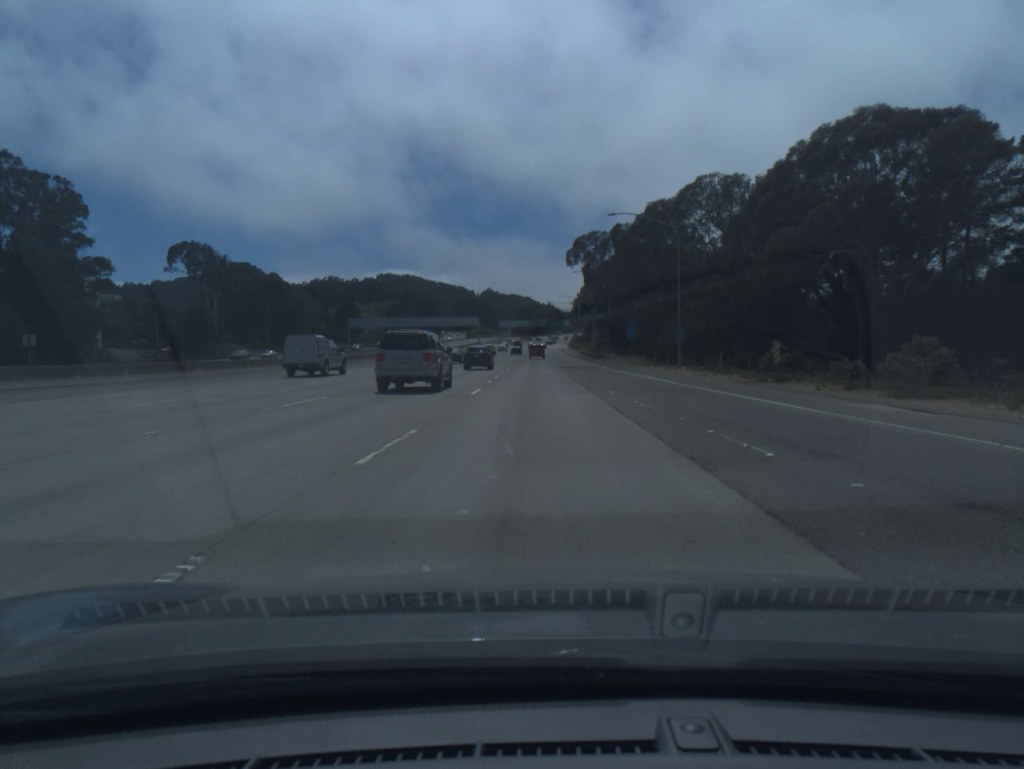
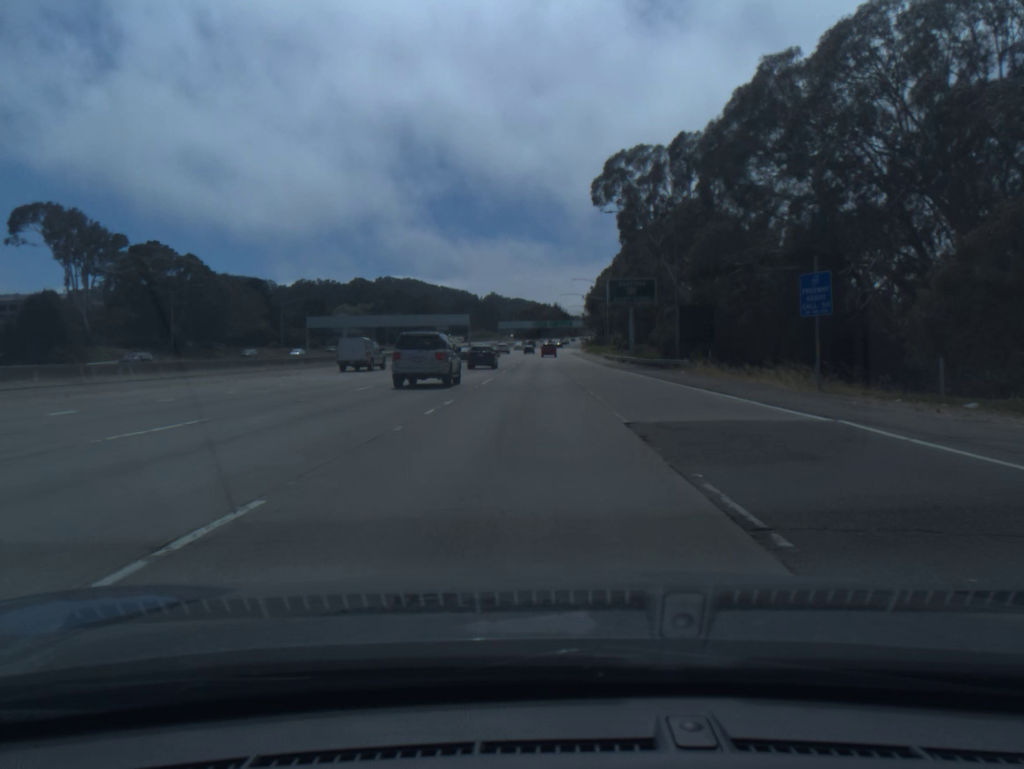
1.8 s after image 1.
(0.0, +50.1) m; 0°
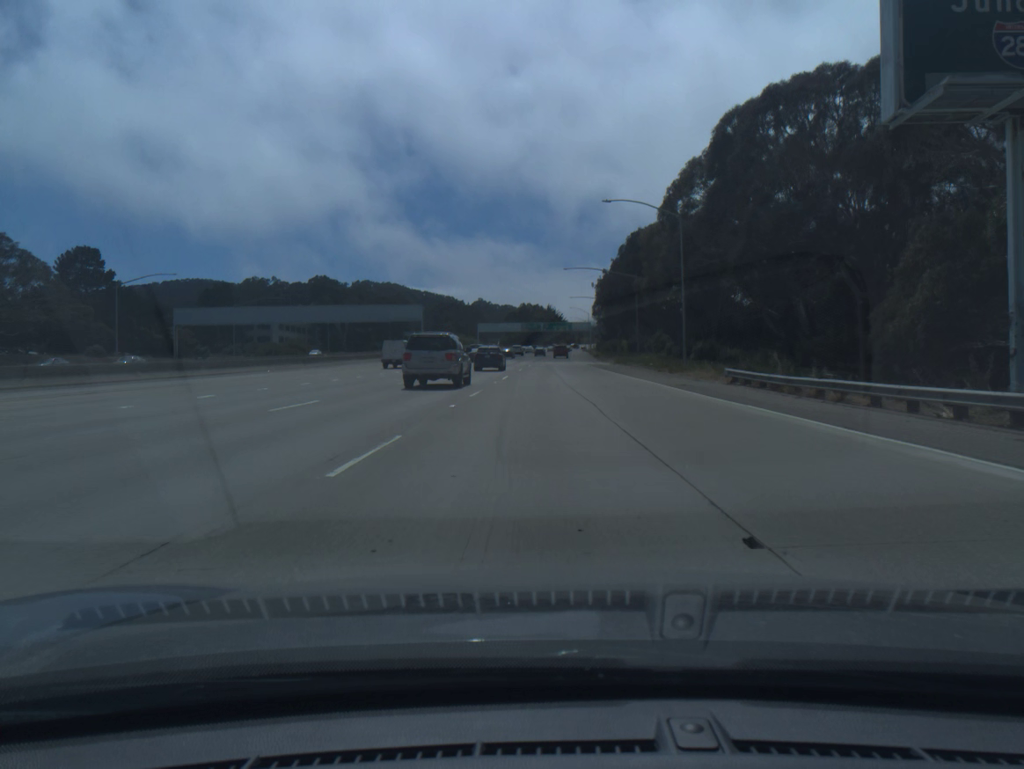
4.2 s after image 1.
(-0.1, +67.1) m; +1°
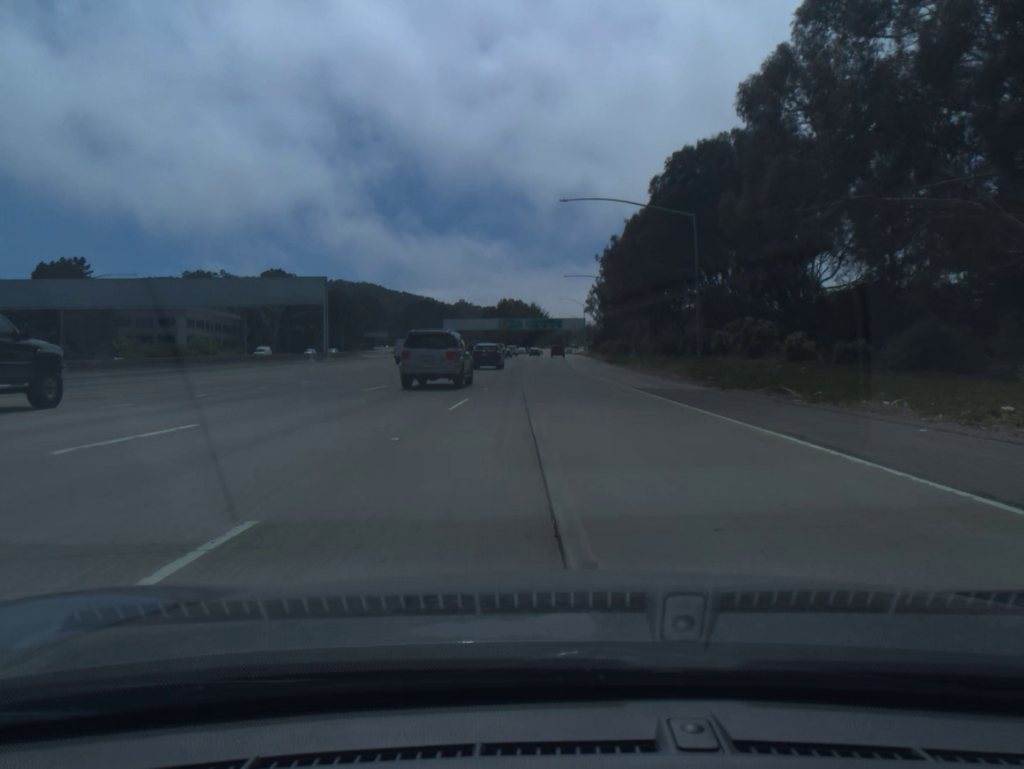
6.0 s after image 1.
(+0.6, +50.4) m; +1°
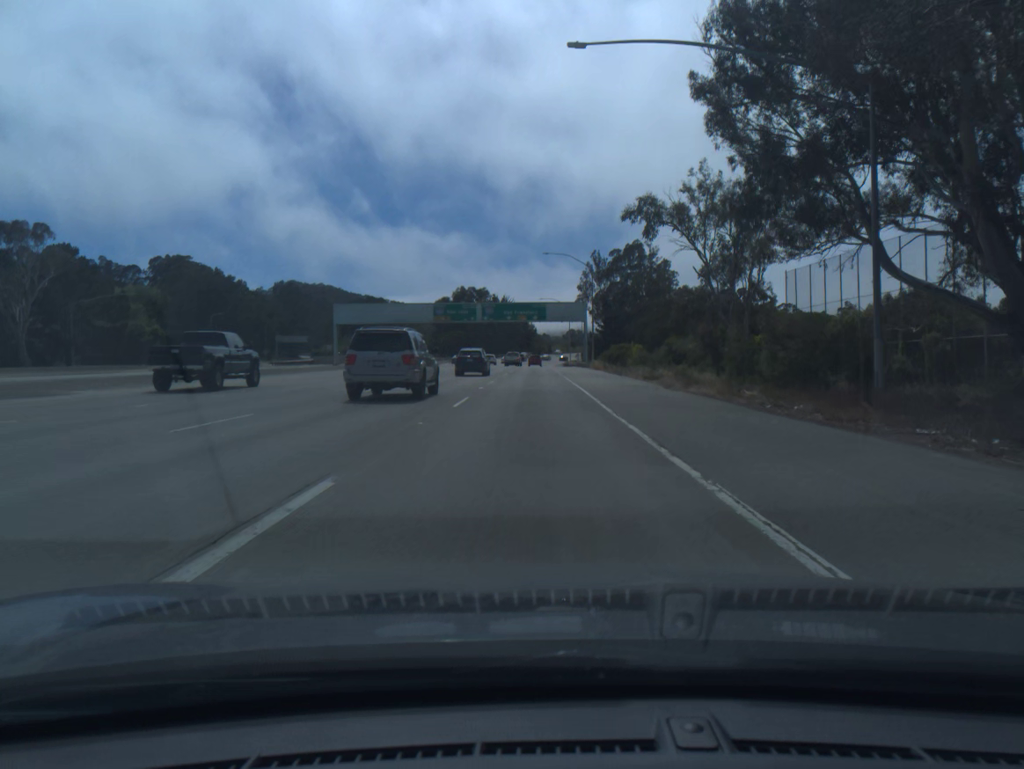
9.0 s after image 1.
(+1.5, +84.3) m; +2°
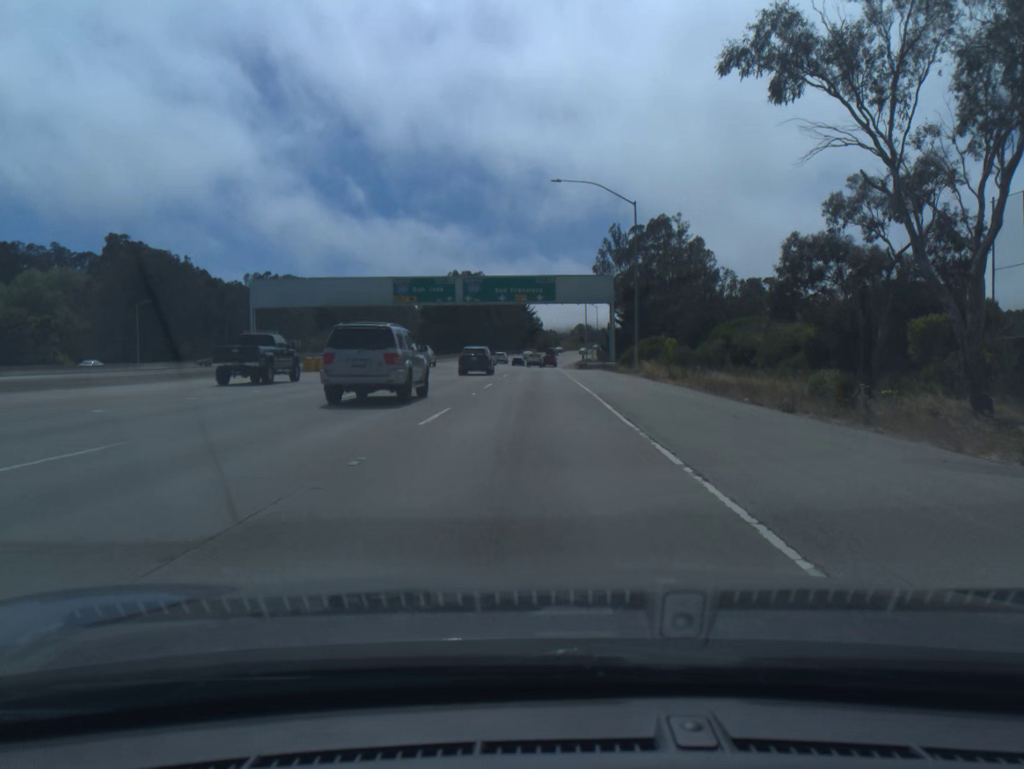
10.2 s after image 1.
(-0.1, +33.7) m; 0°
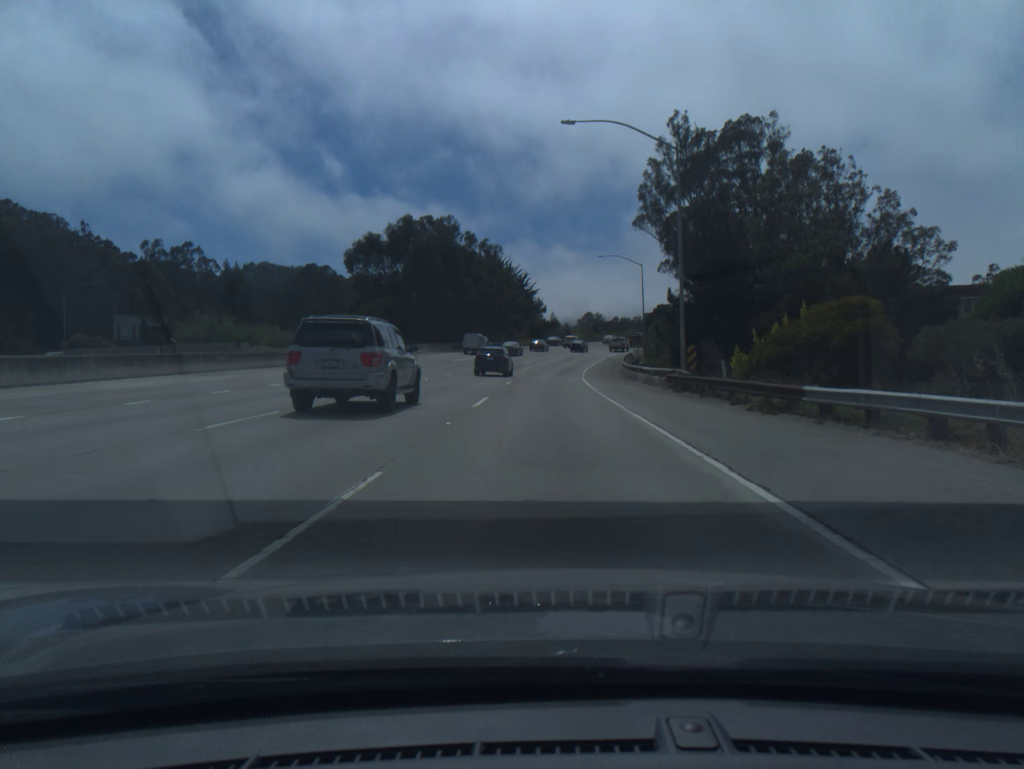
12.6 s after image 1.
(-0.3, +67.6) m; 0°
